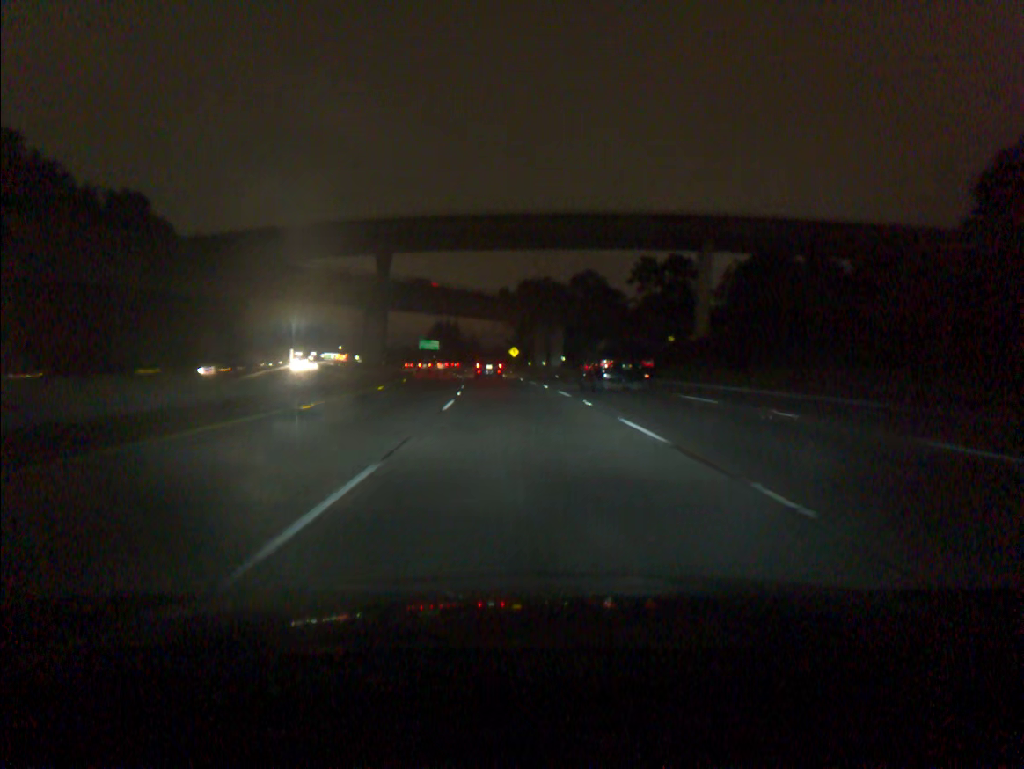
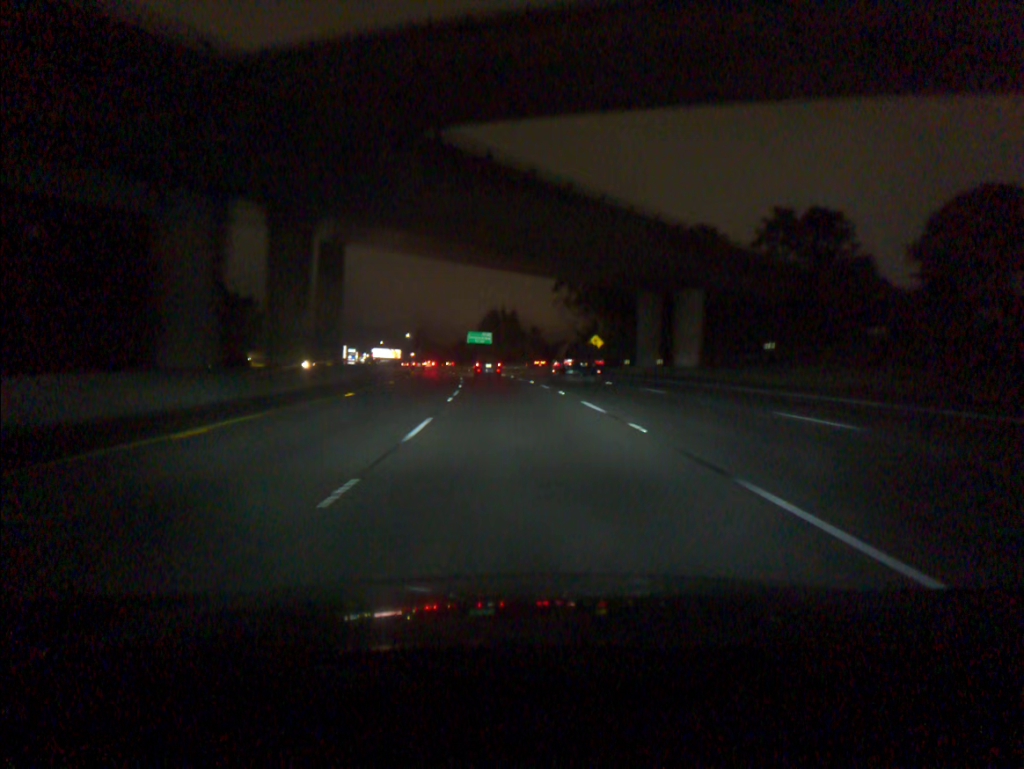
(-2.1, +51.7) m; -5°
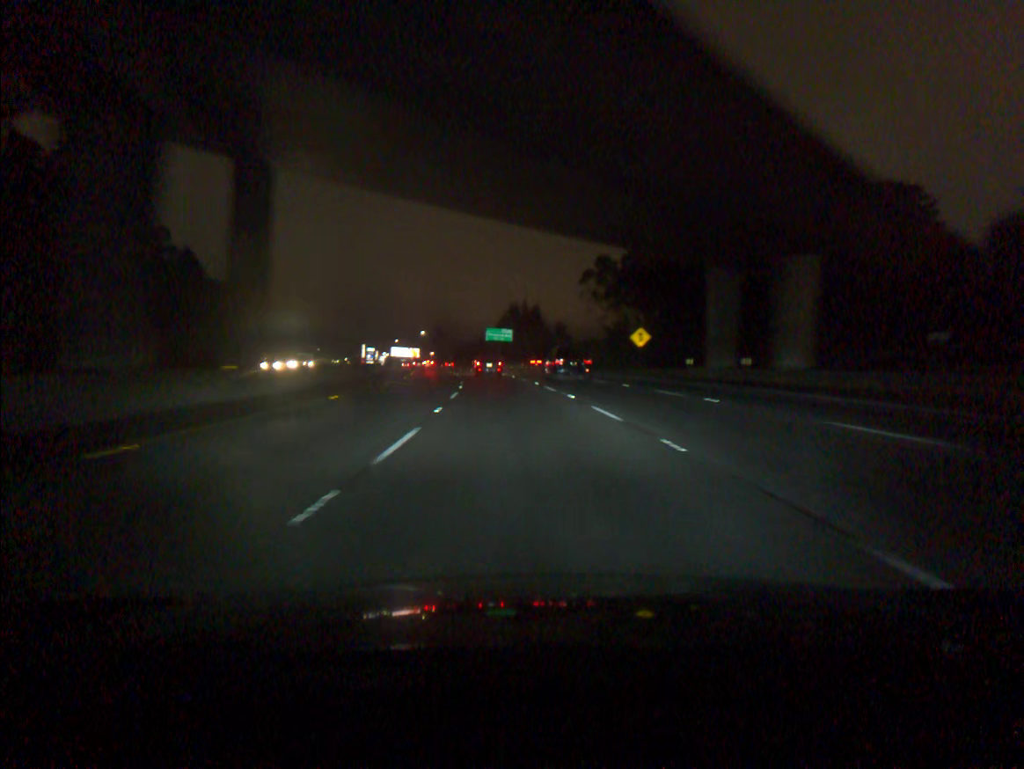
(-0.2, +17.2) m; -1°
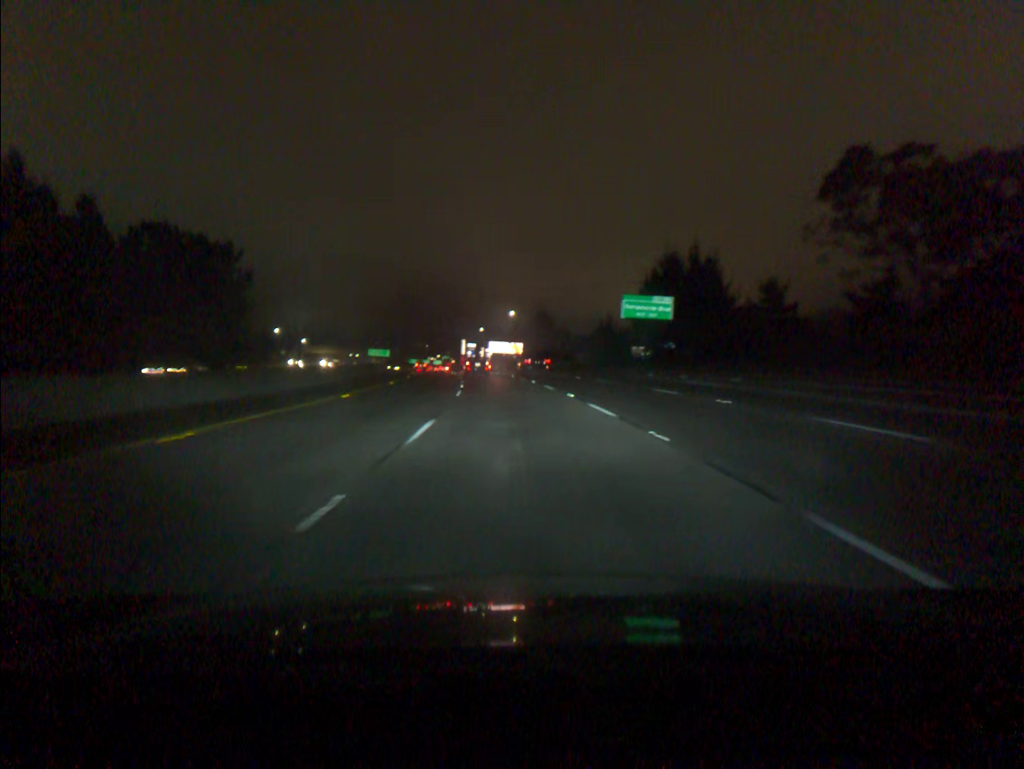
(-6.2, +85.8) m; -8°
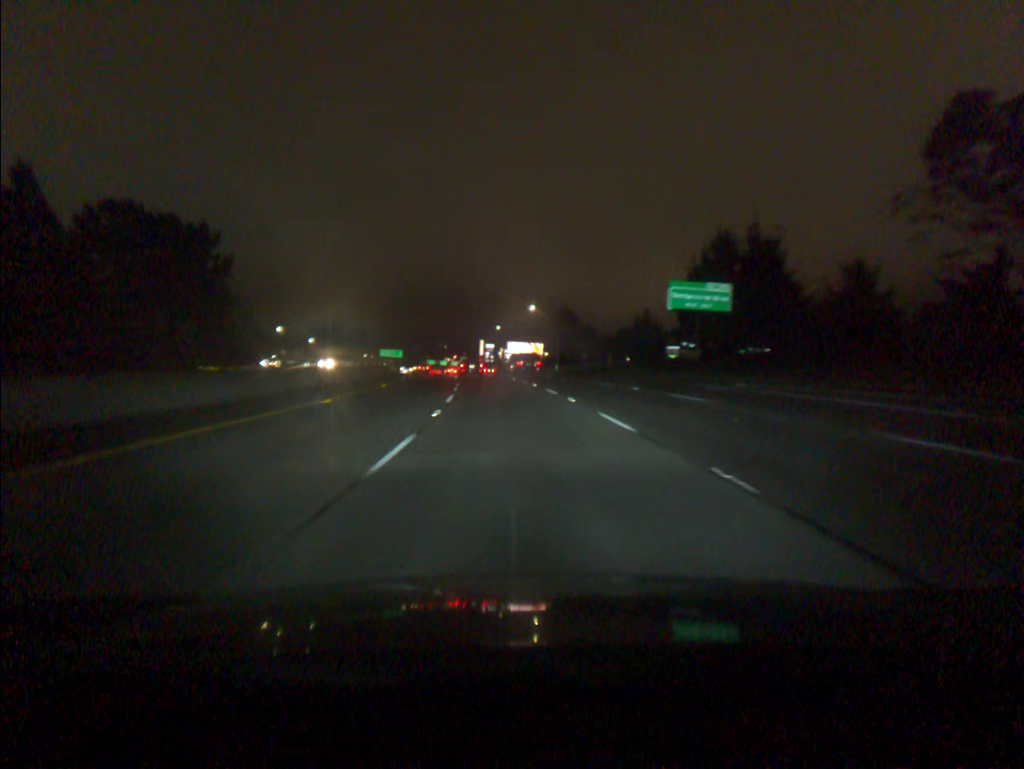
(-0.2, +17.4) m; -1°
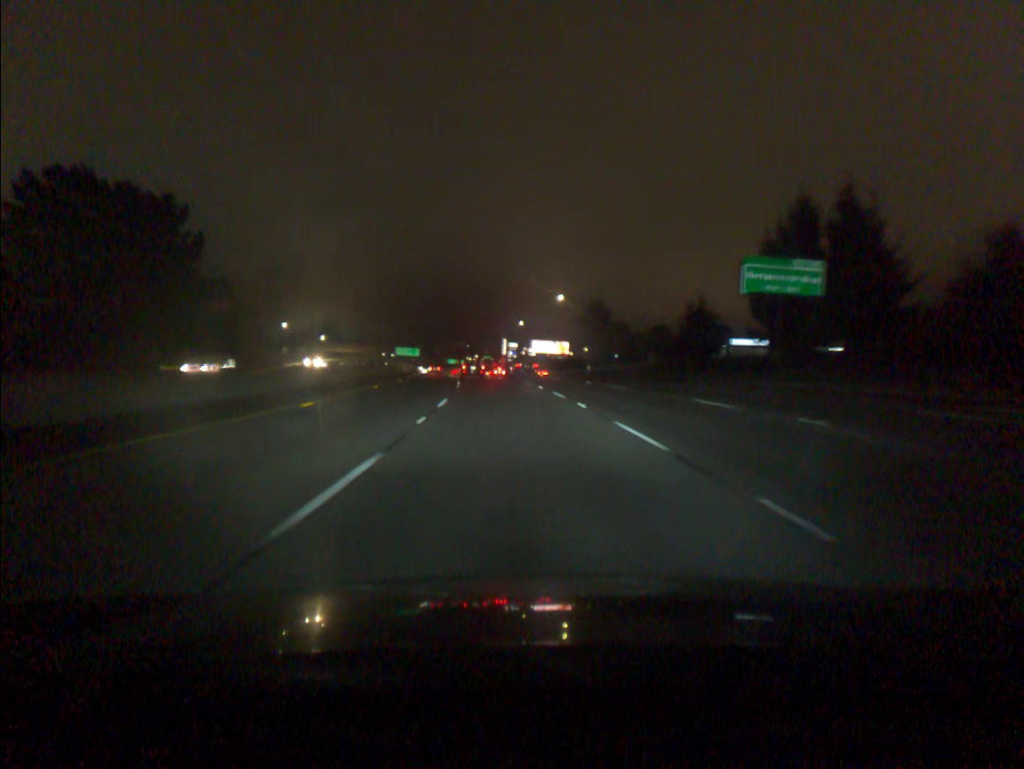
(-0.2, +17.4) m; -2°
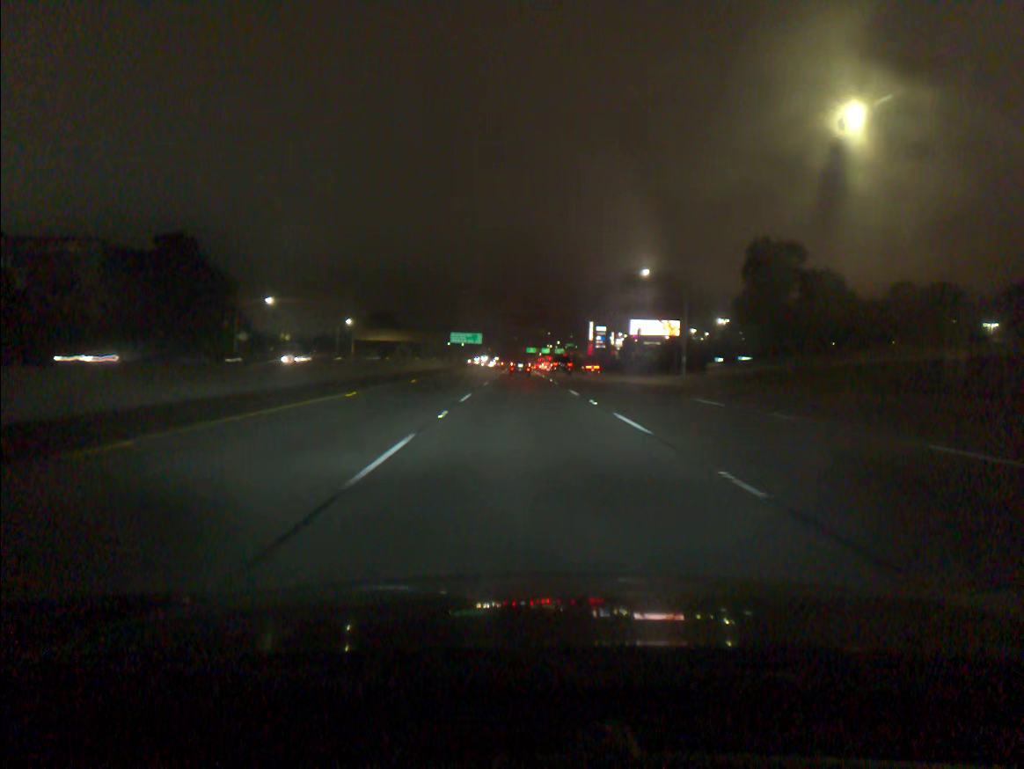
(-4.2, +70.2) m; -6°
